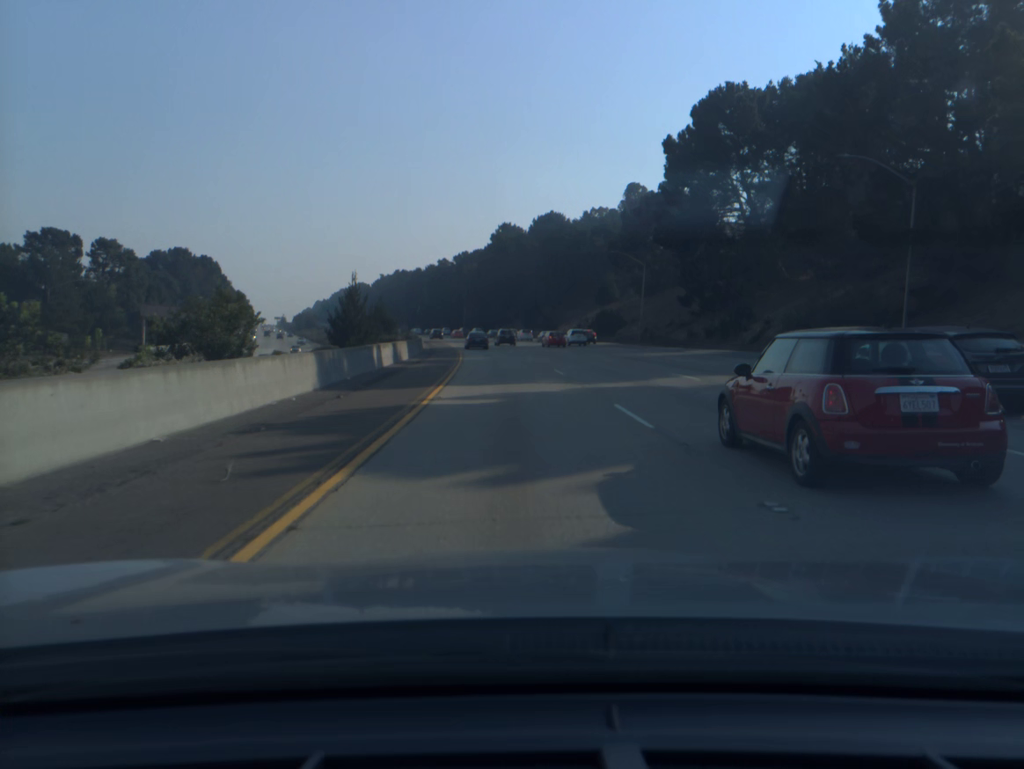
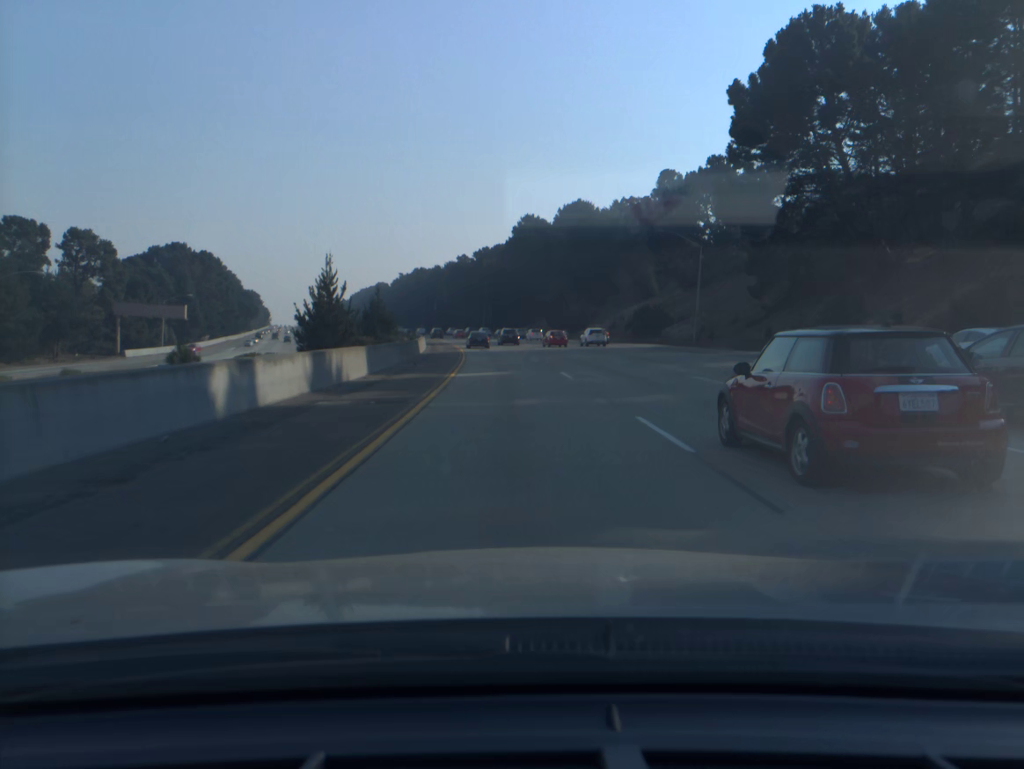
(-0.2, +16.9) m; -2°
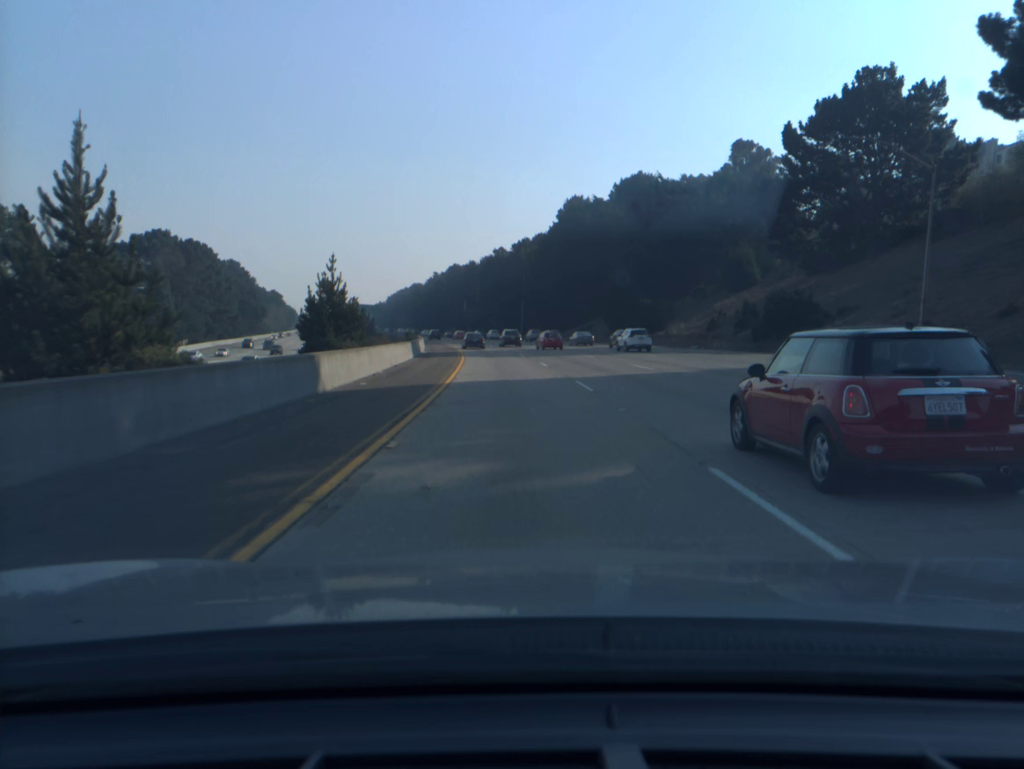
(-0.9, +34.1) m; -3°
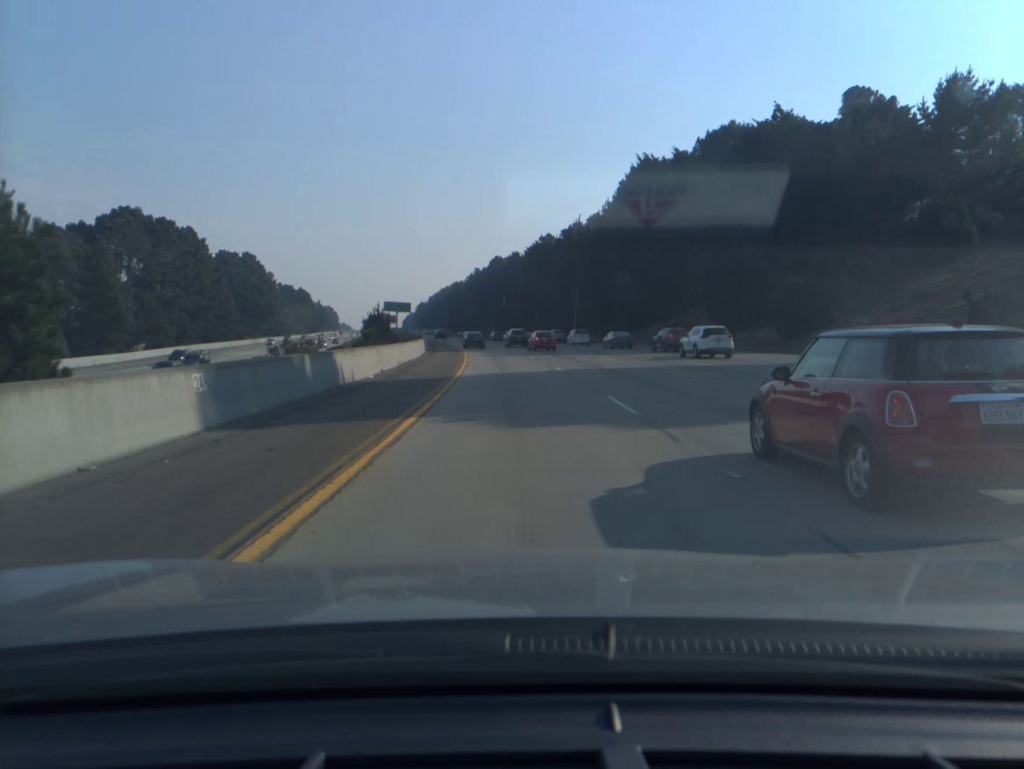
(-1.1, +34.7) m; -3°
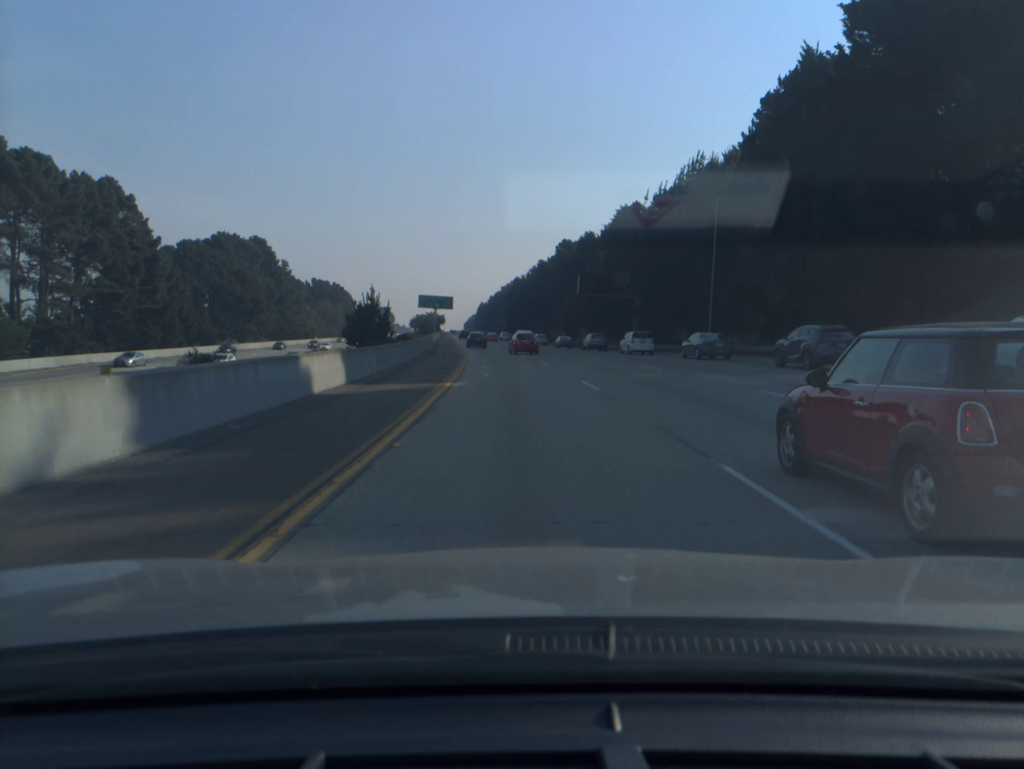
(-2.1, +52.5) m; -5°
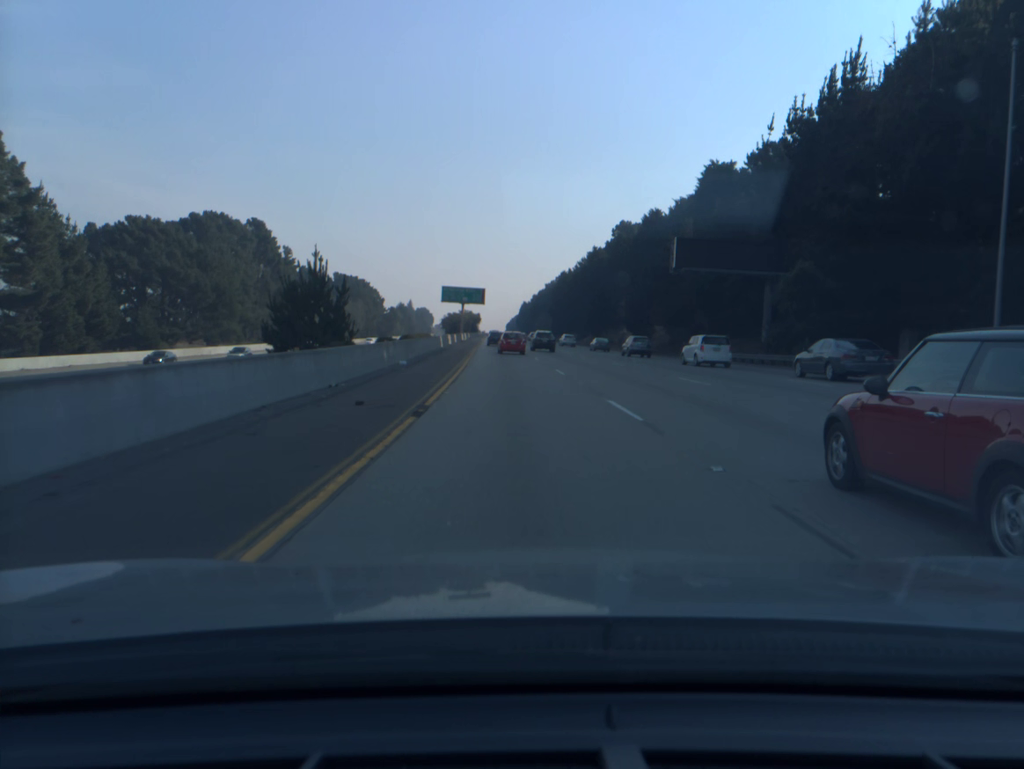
(-1.0, +35.3) m; -3°
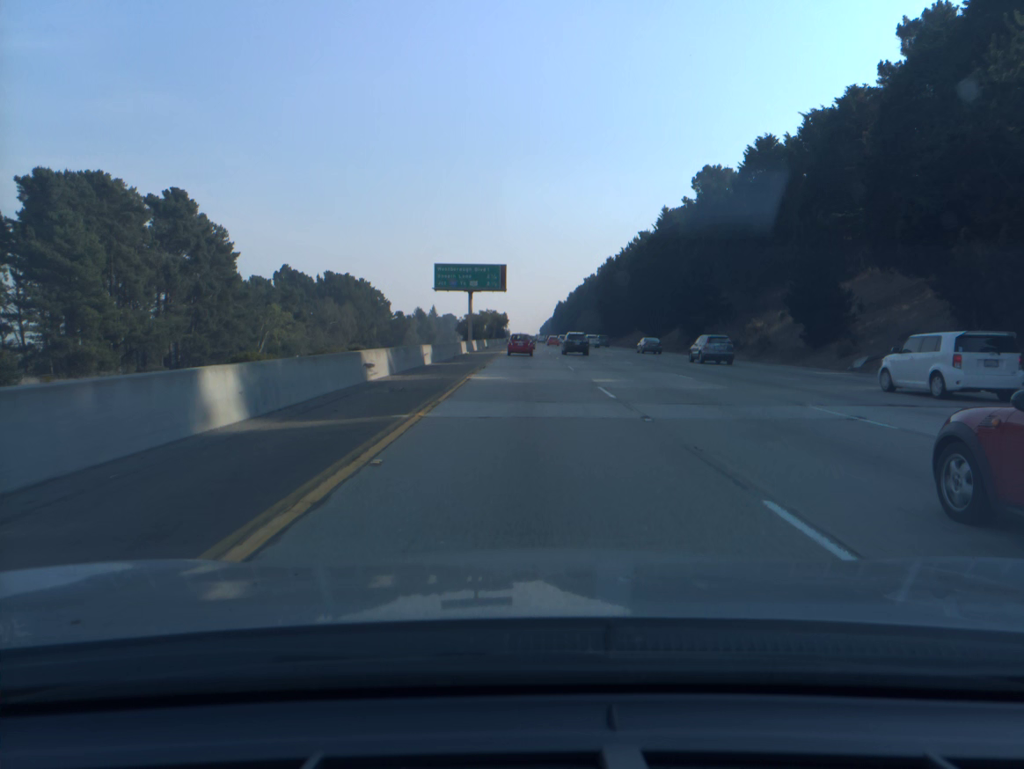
(-1.5, +53.6) m; -2°
